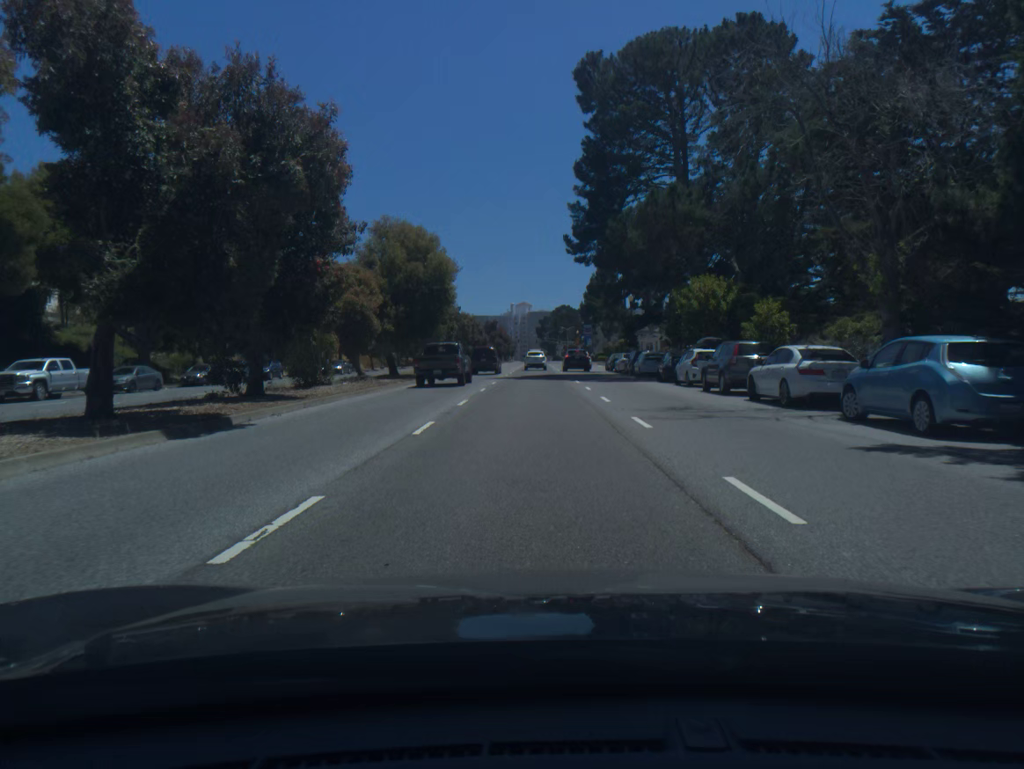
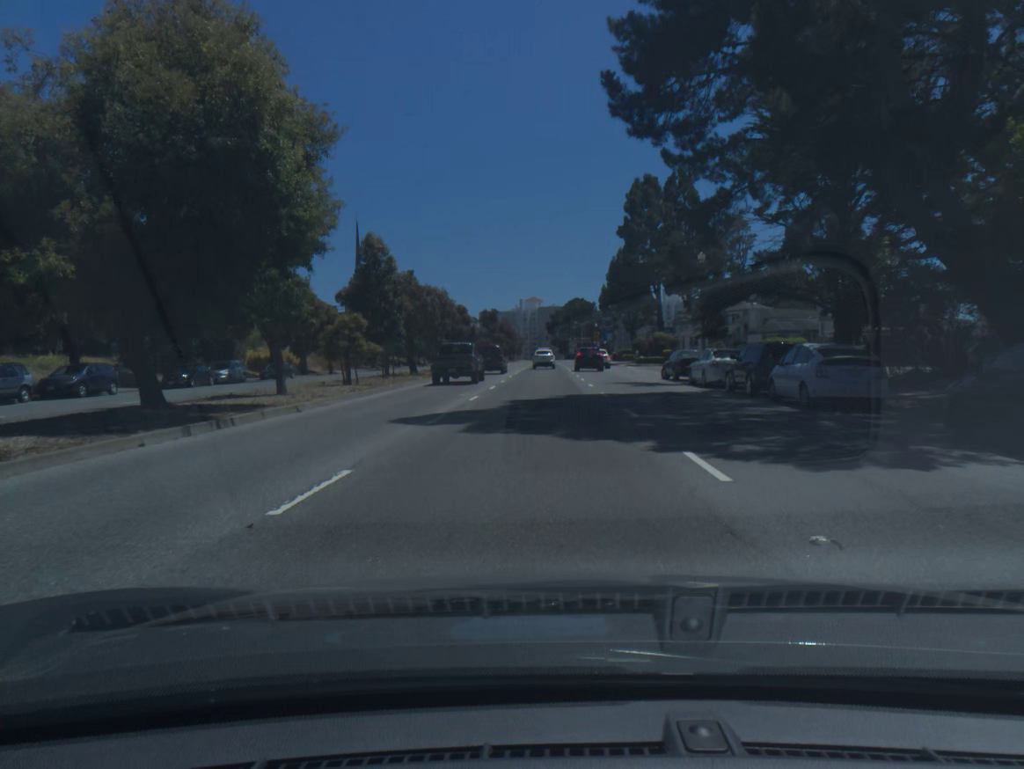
(-0.1, +27.3) m; -1°
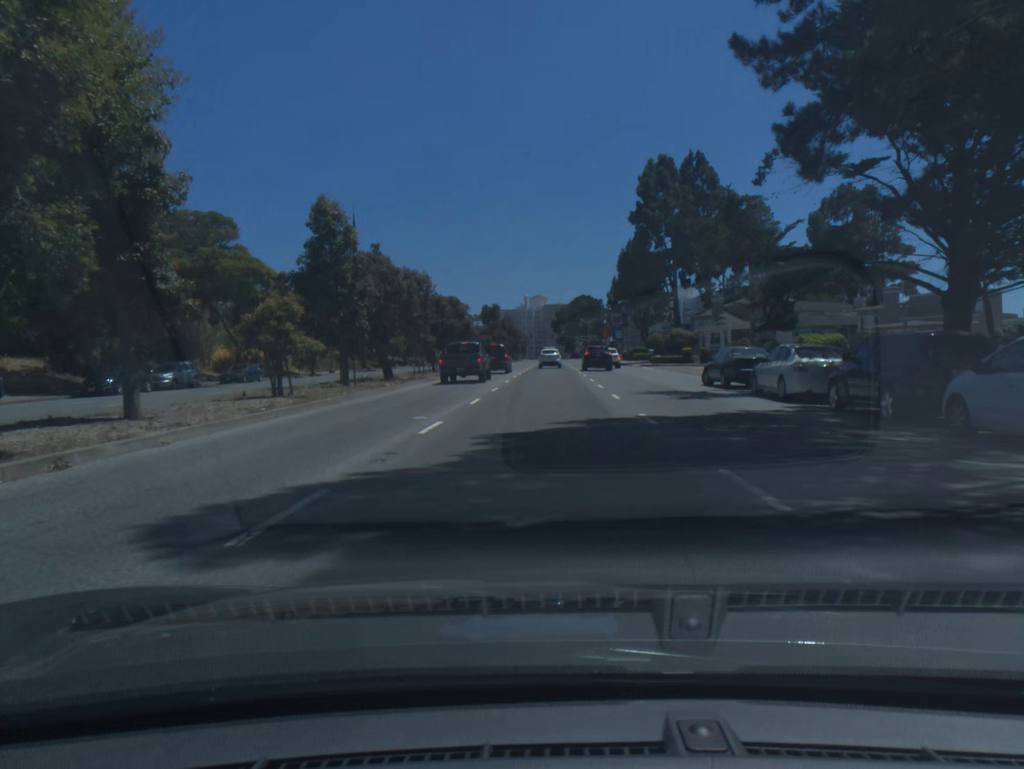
(0.0, +9.0) m; 0°
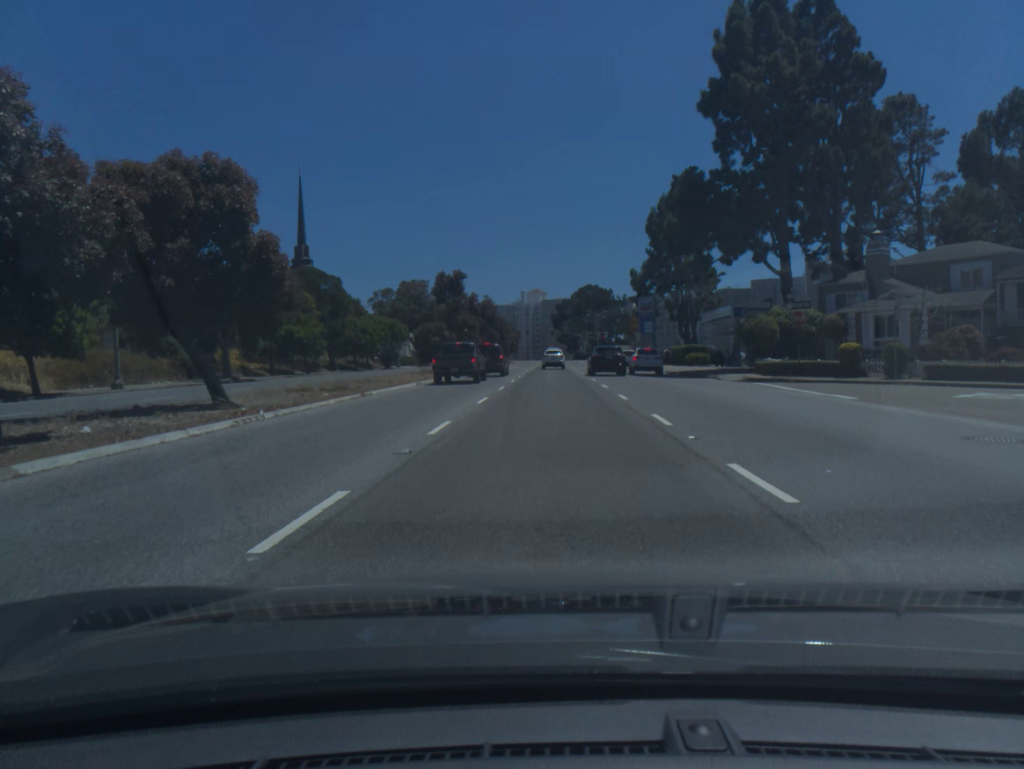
(+0.3, +42.7) m; 0°
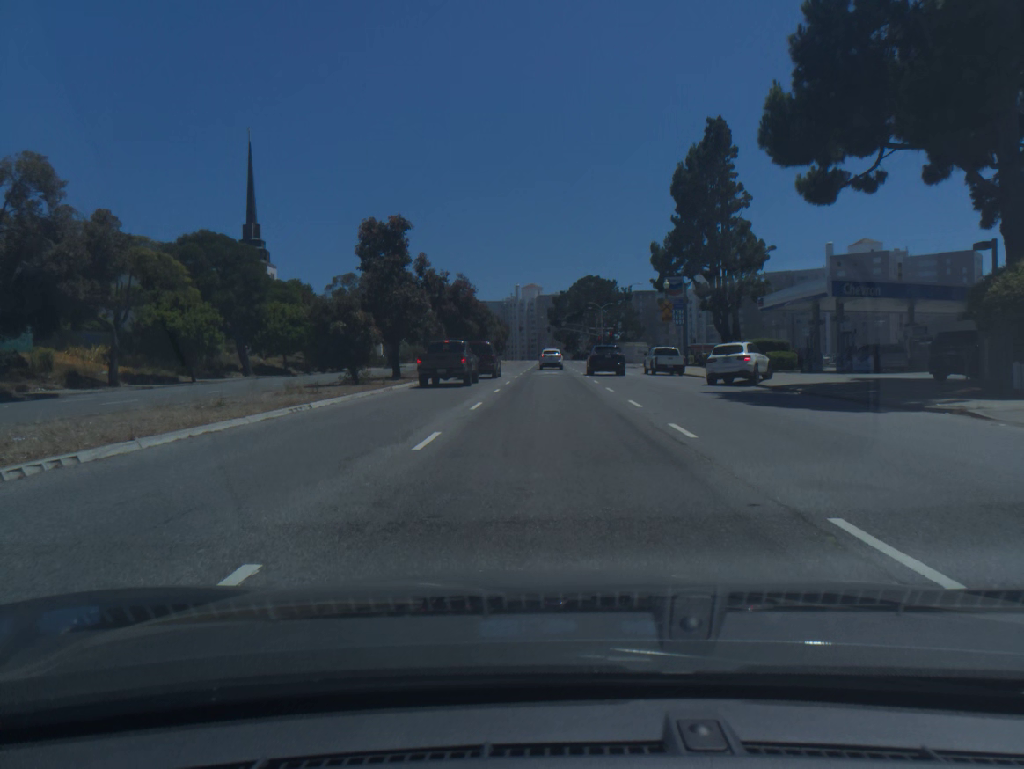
(0.0, +24.5) m; 0°
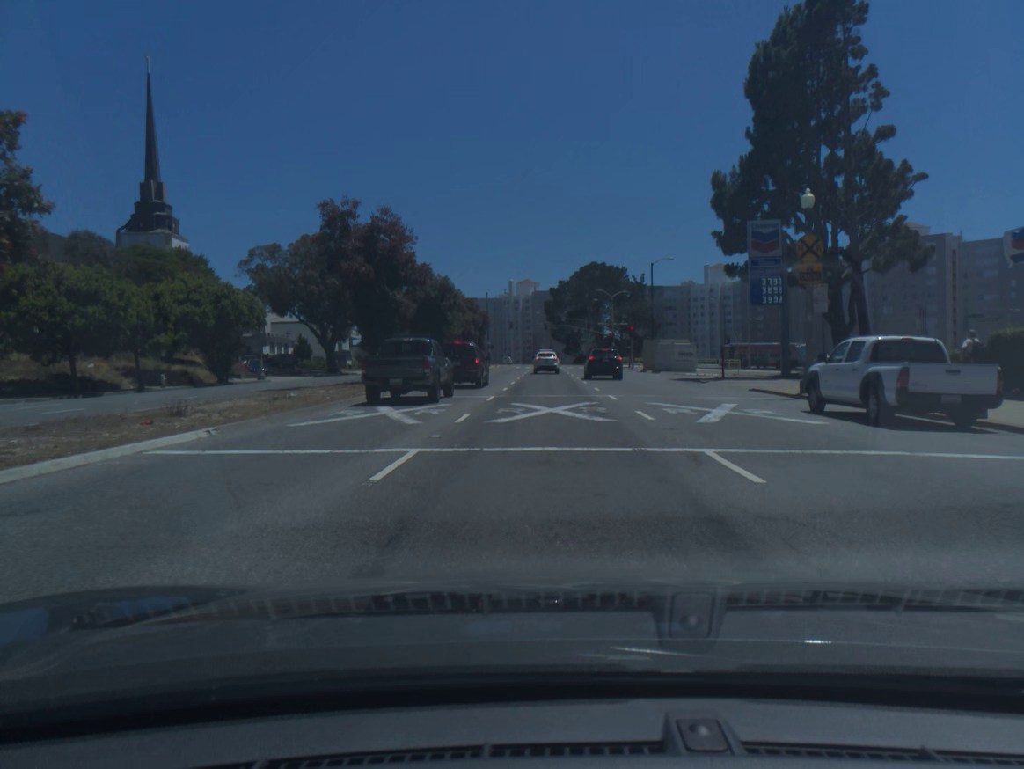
(0.0, +31.8) m; 0°
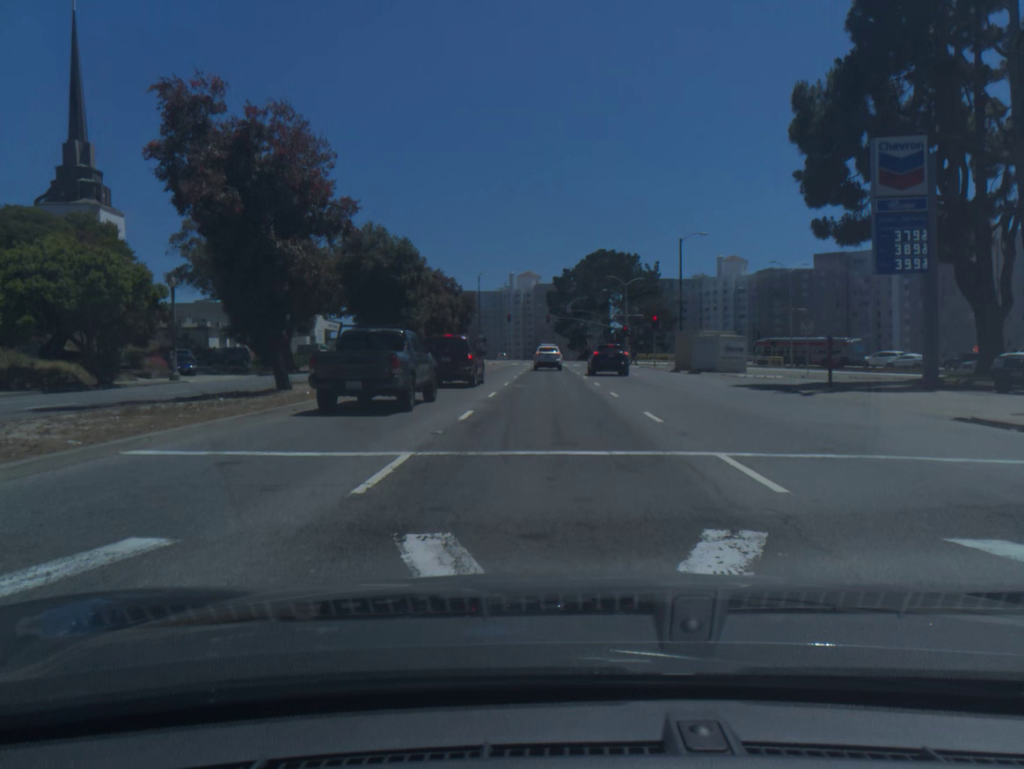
(0.0, +15.5) m; 0°
